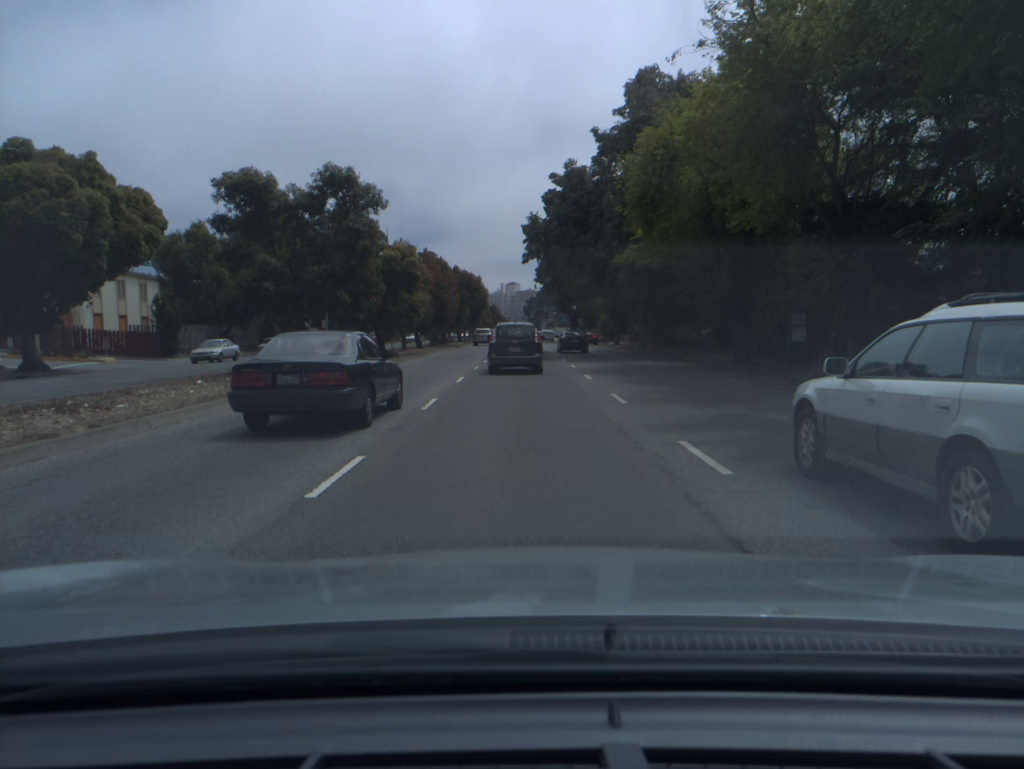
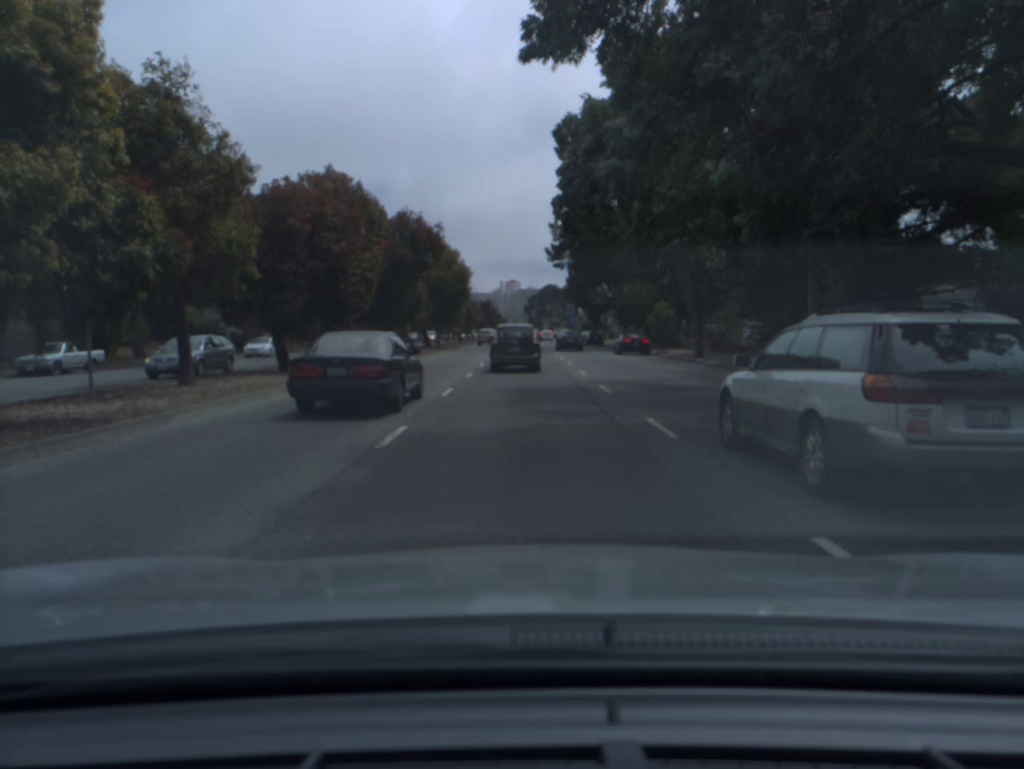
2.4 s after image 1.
(+0.1, +33.4) m; 0°
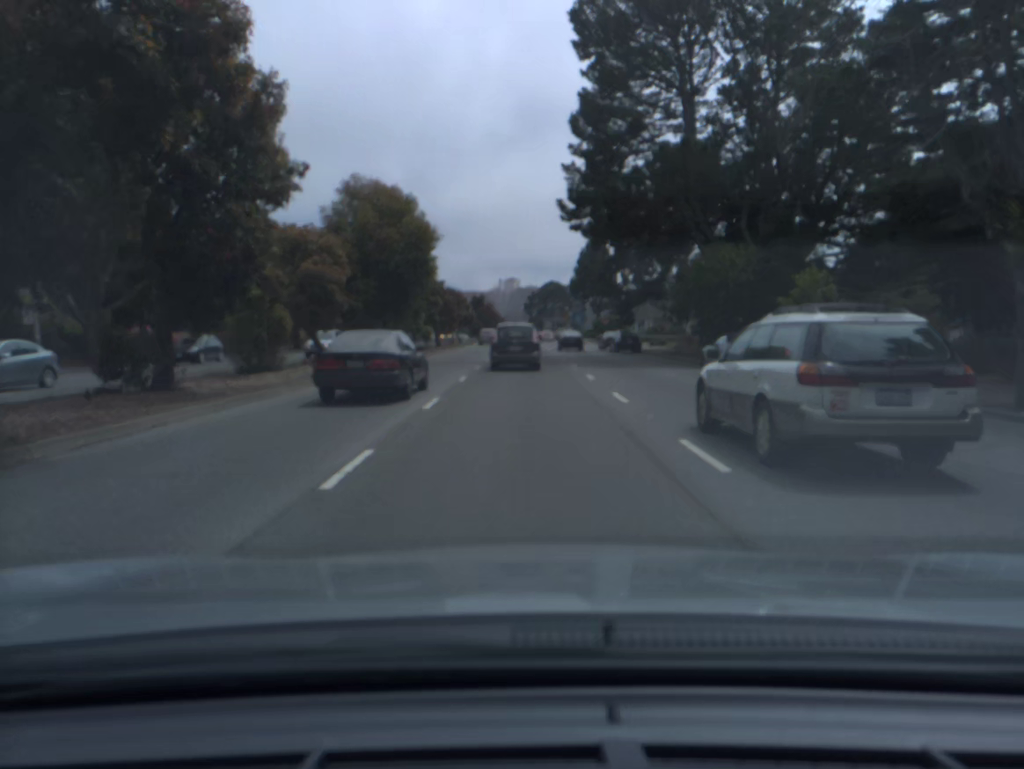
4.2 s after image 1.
(+0.1, +24.7) m; 0°
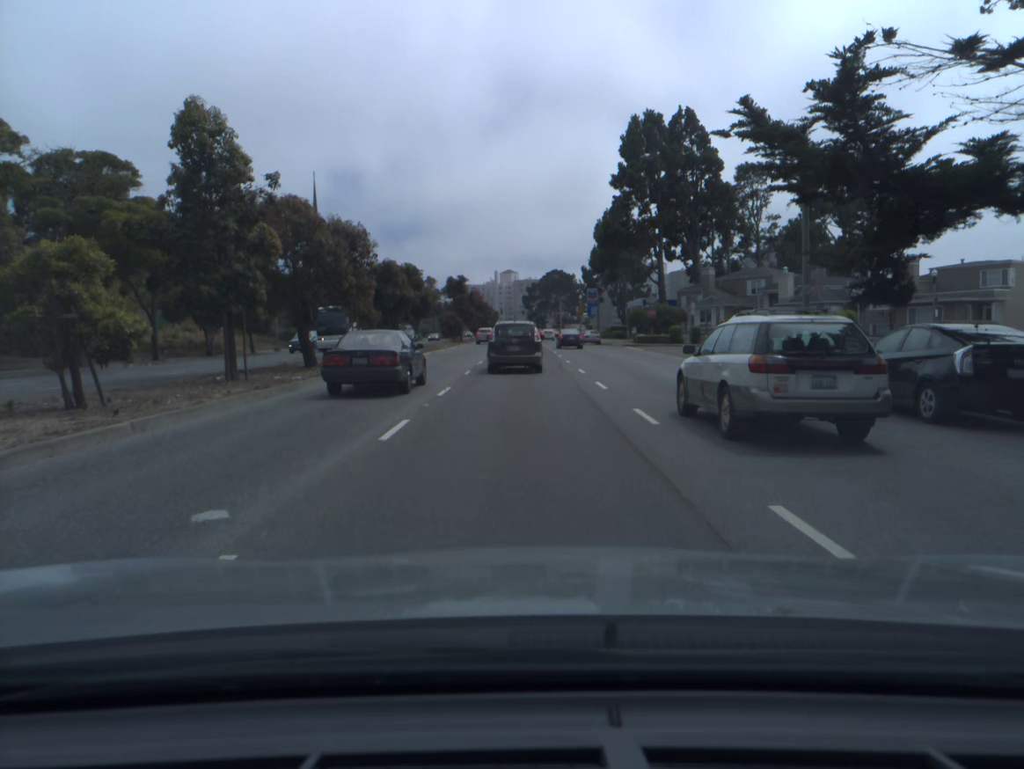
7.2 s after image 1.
(0.0, +40.3) m; 0°
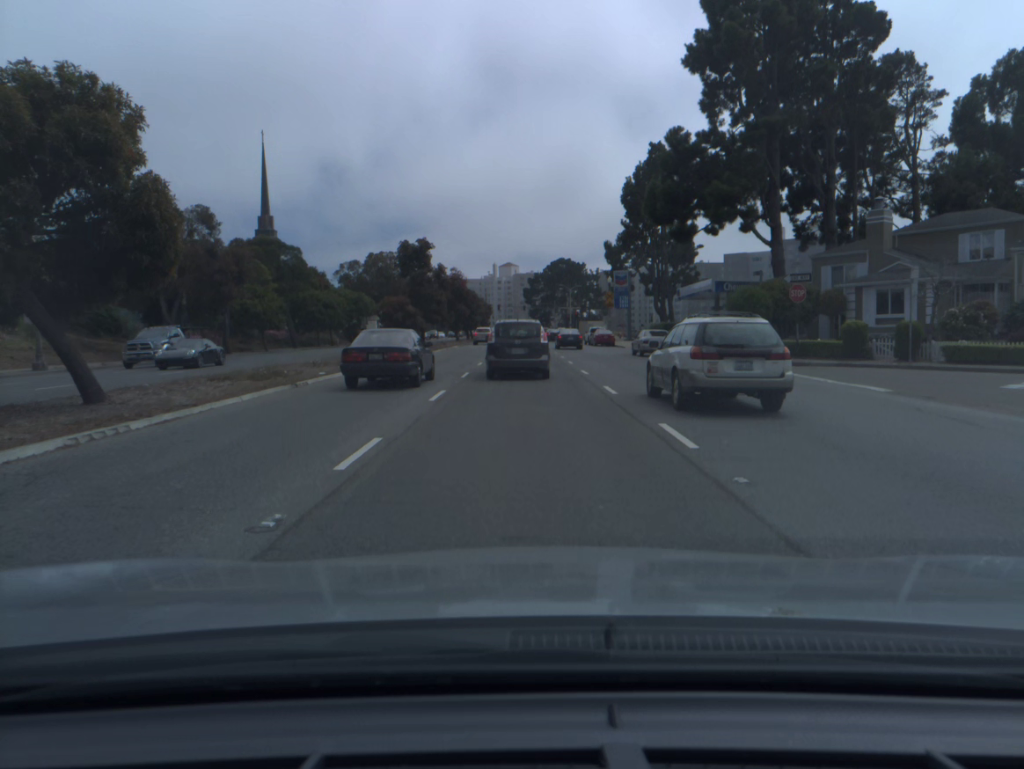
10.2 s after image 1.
(-0.1, +37.6) m; 0°
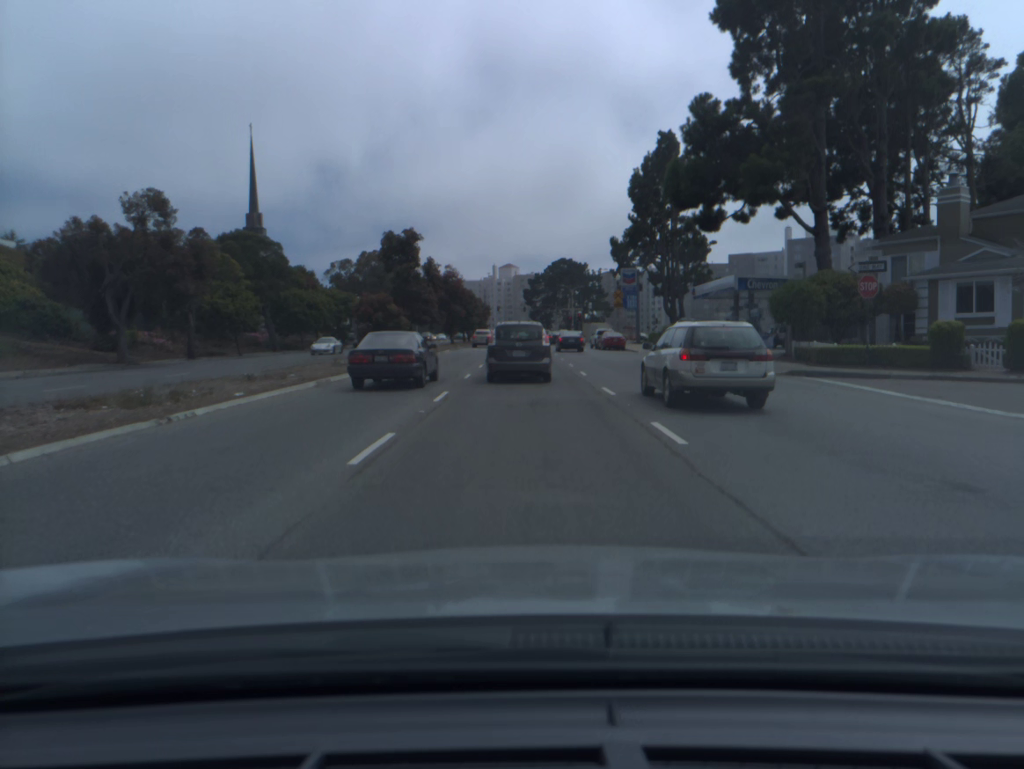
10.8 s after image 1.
(0.0, +7.0) m; 0°
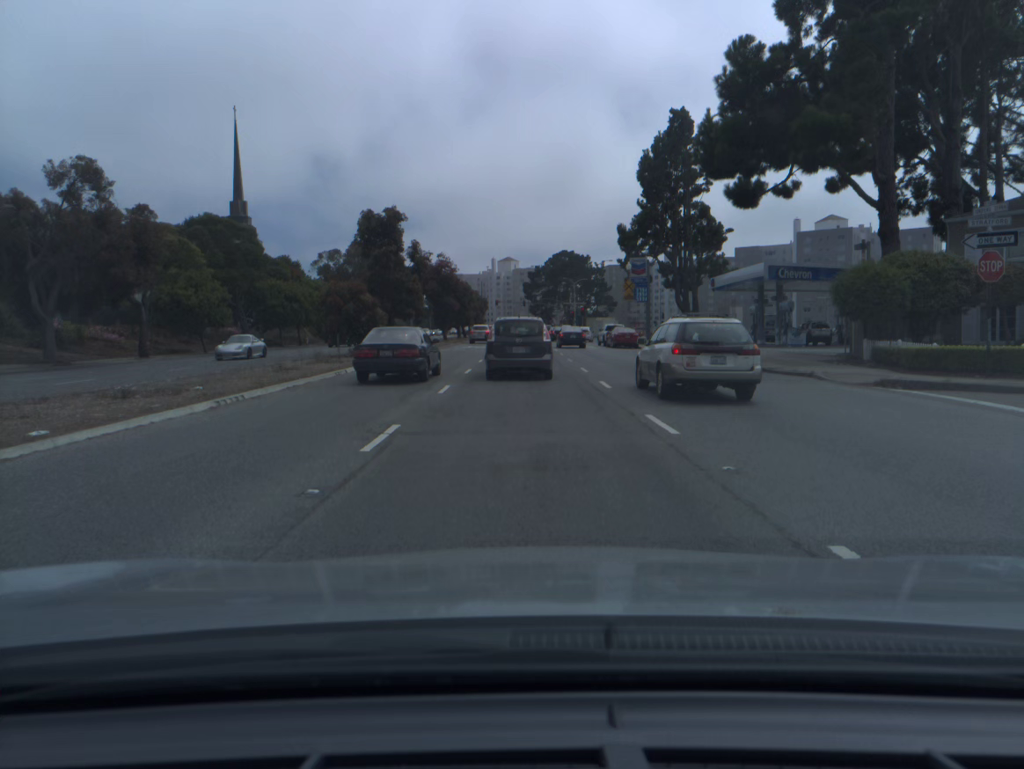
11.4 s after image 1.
(0.0, +6.8) m; 0°
